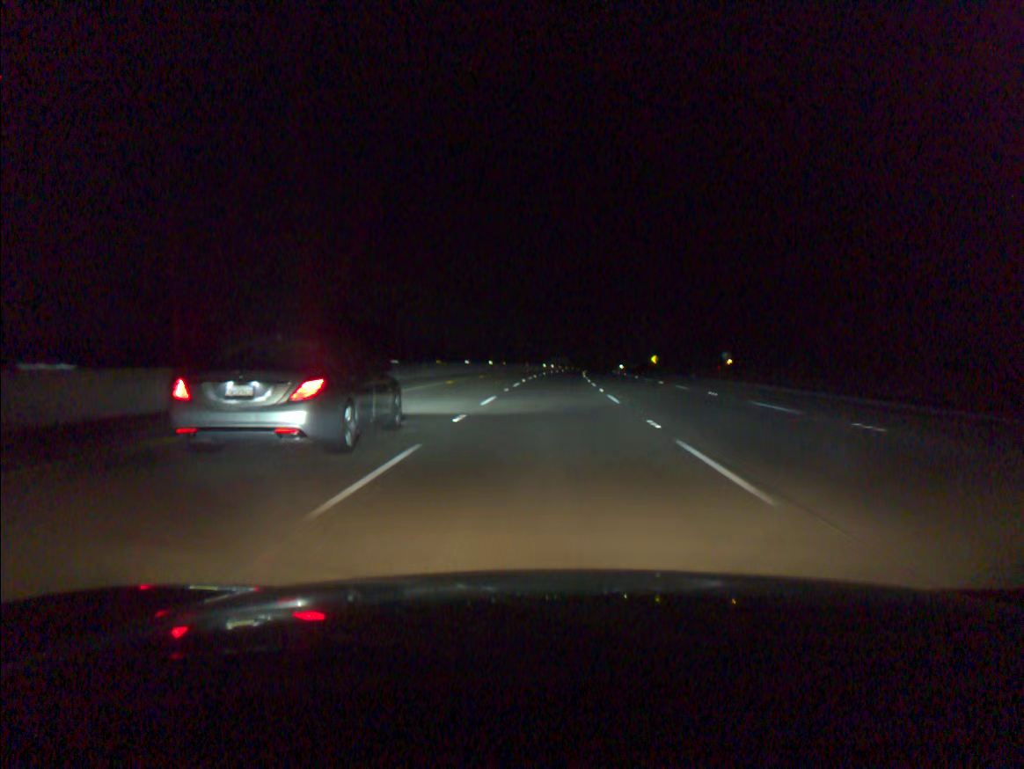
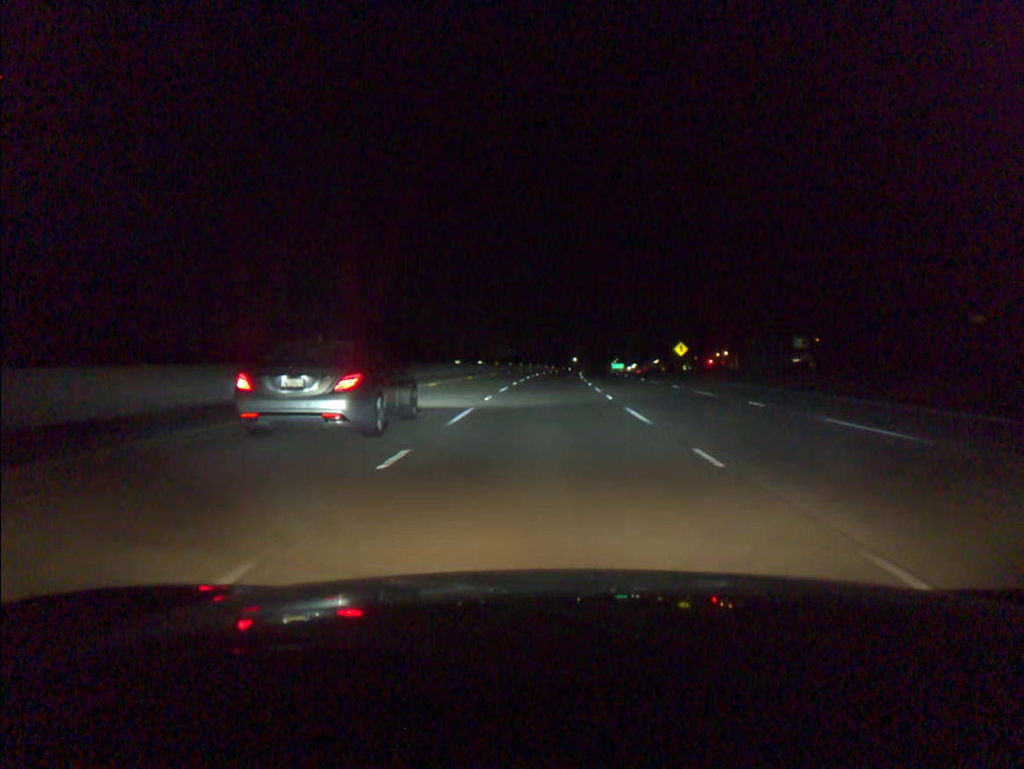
(+3.3, +91.8) m; +4°
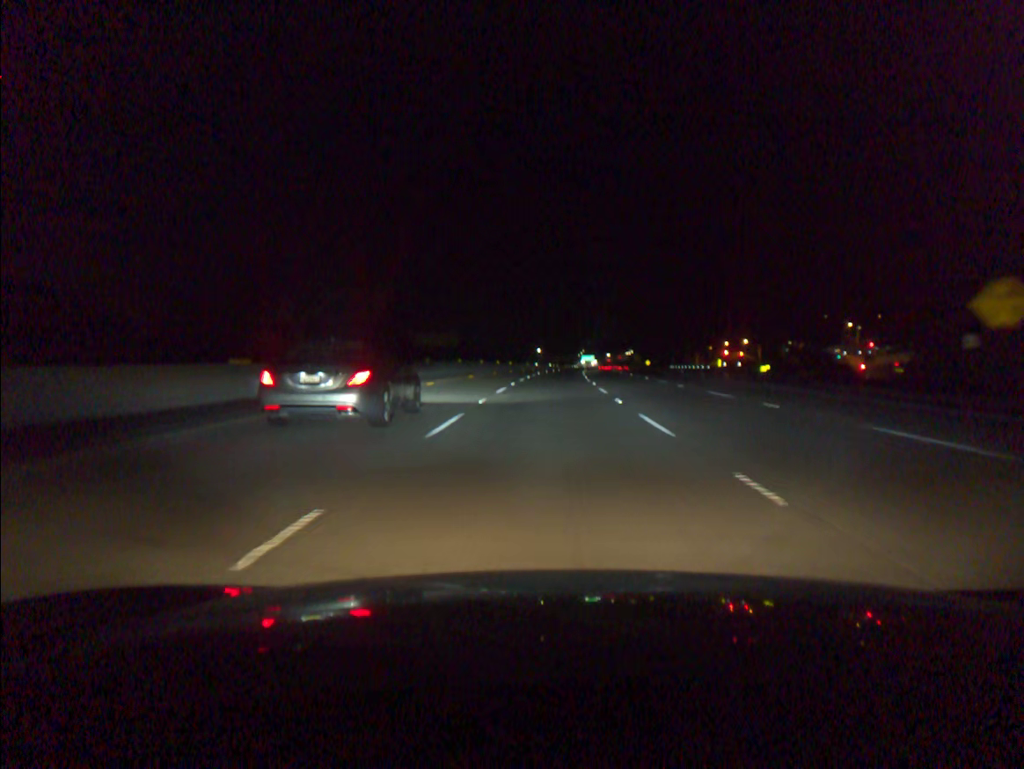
(+1.8, +73.7) m; +3°
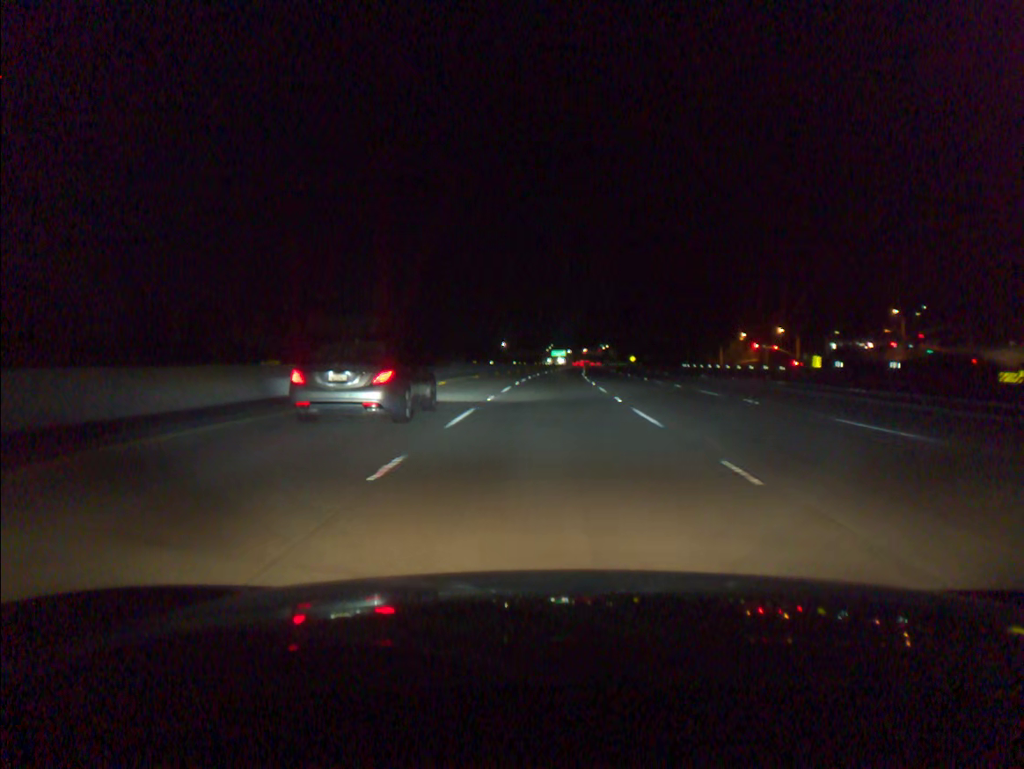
(+1.1, +55.3) m; +2°
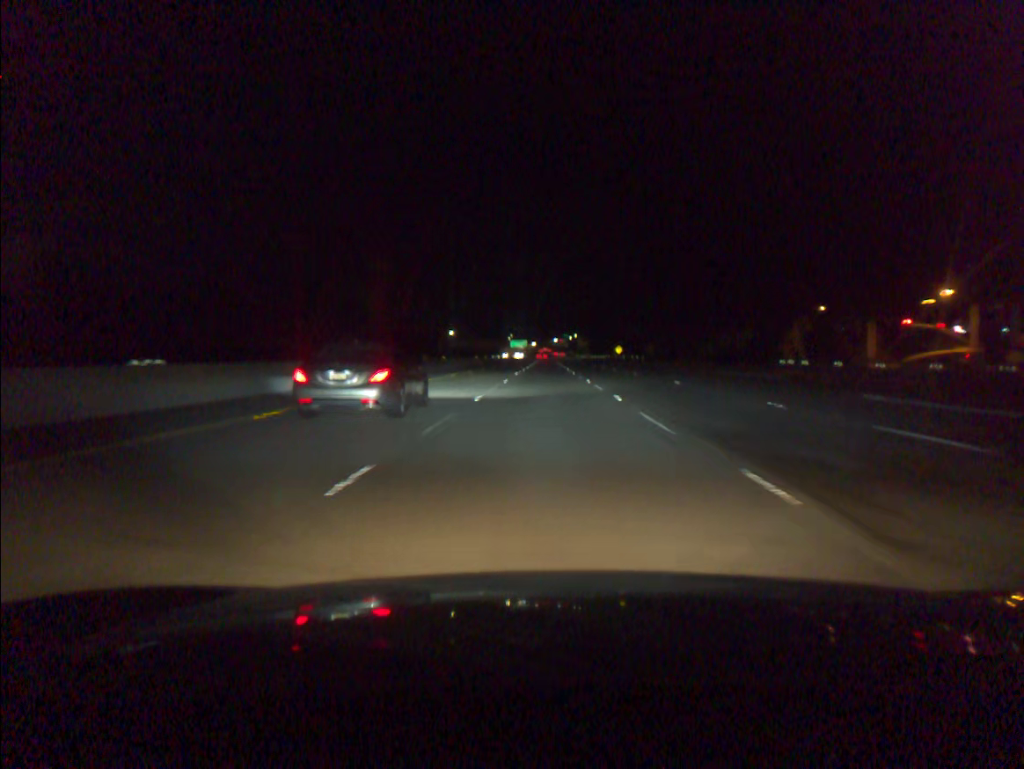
(+2.1, +73.8) m; +3°
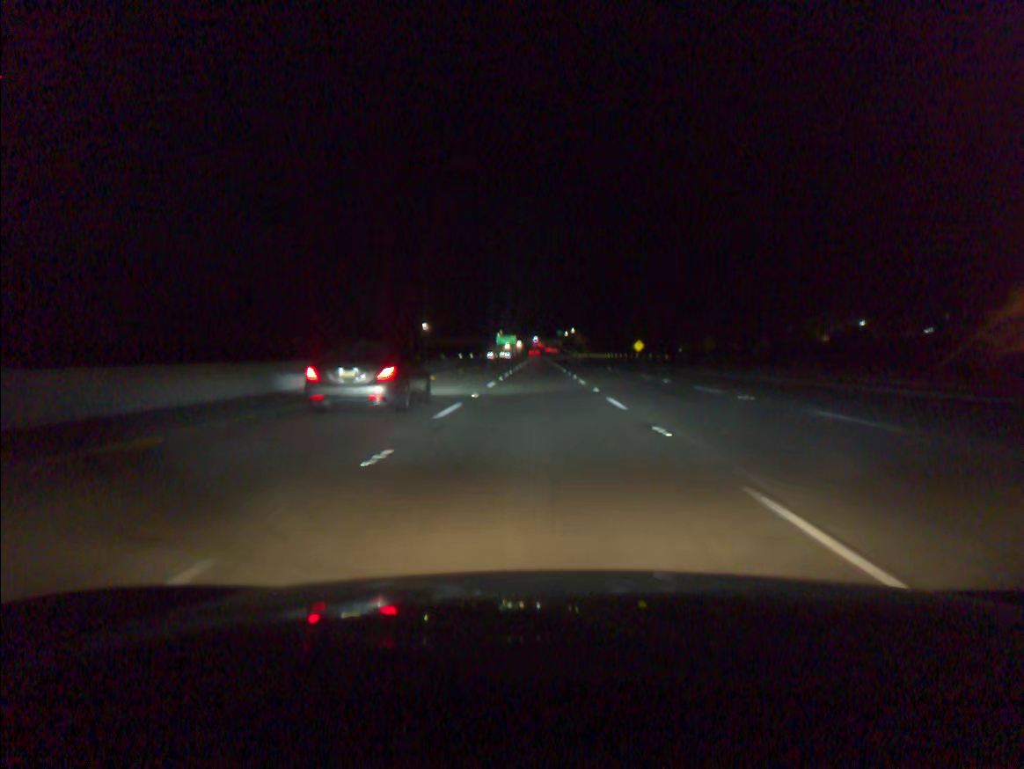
(+0.4, +55.2) m; 0°
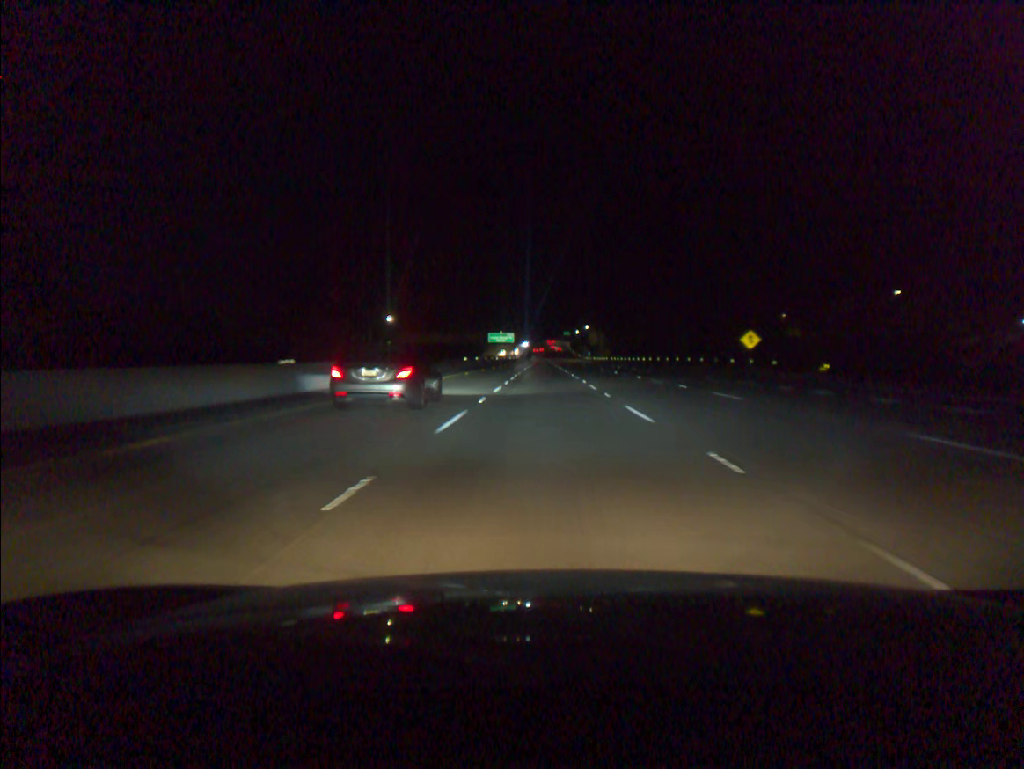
(-0.3, +73.3) m; 0°
